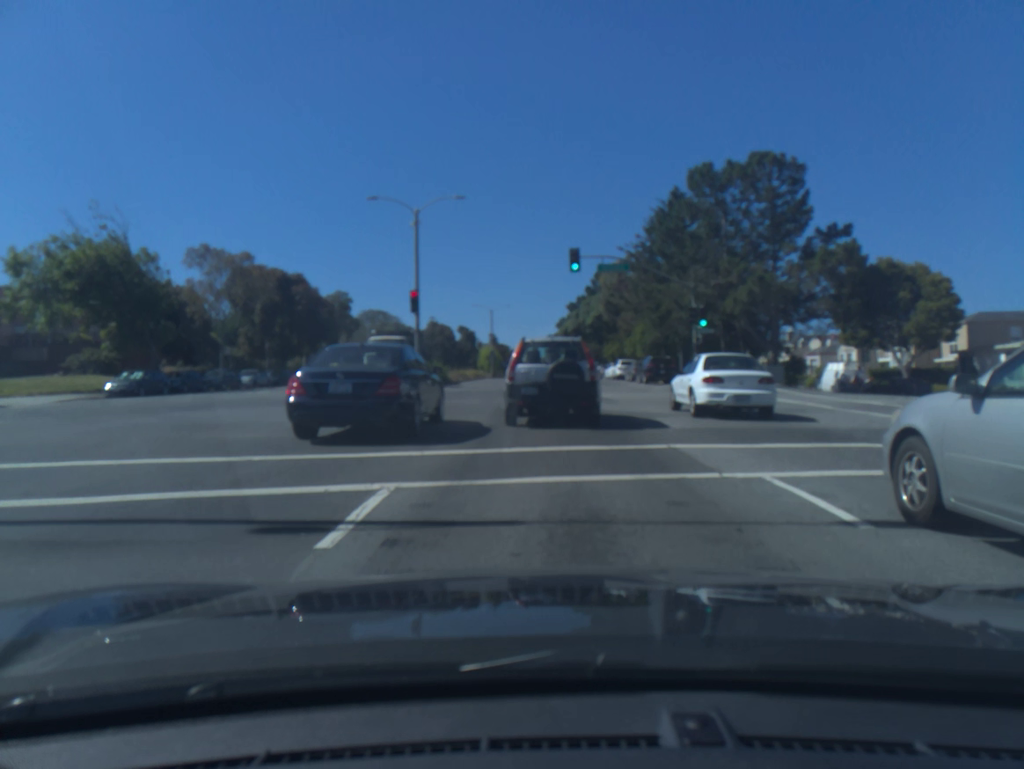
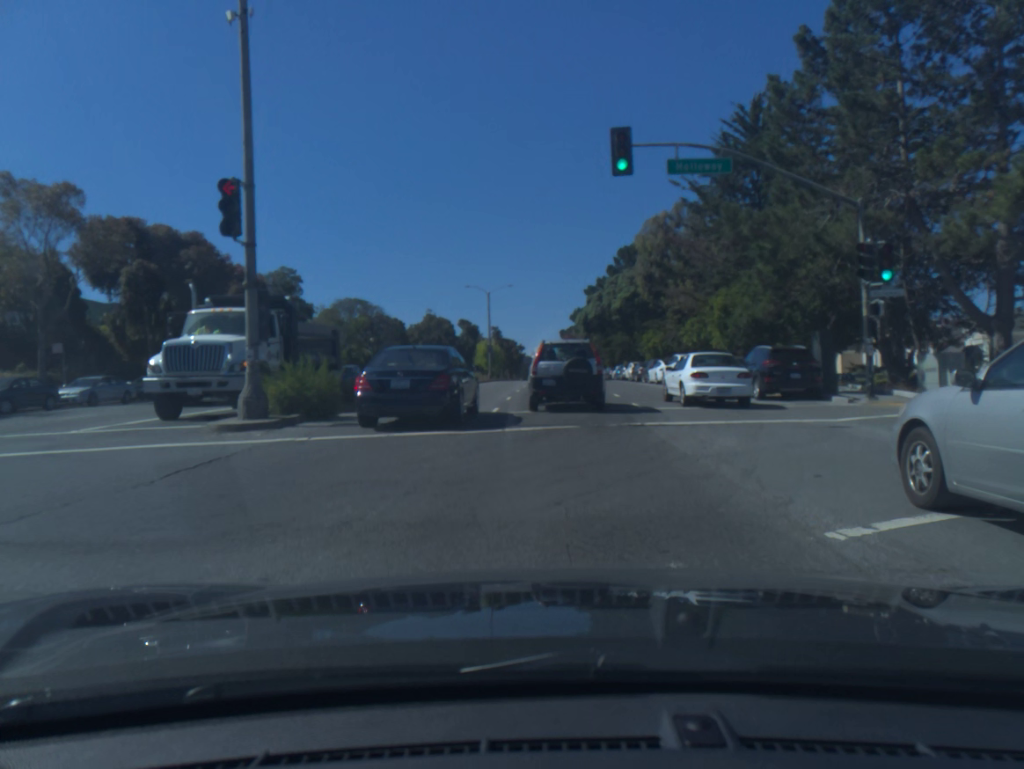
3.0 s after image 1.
(-0.1, +21.6) m; -1°
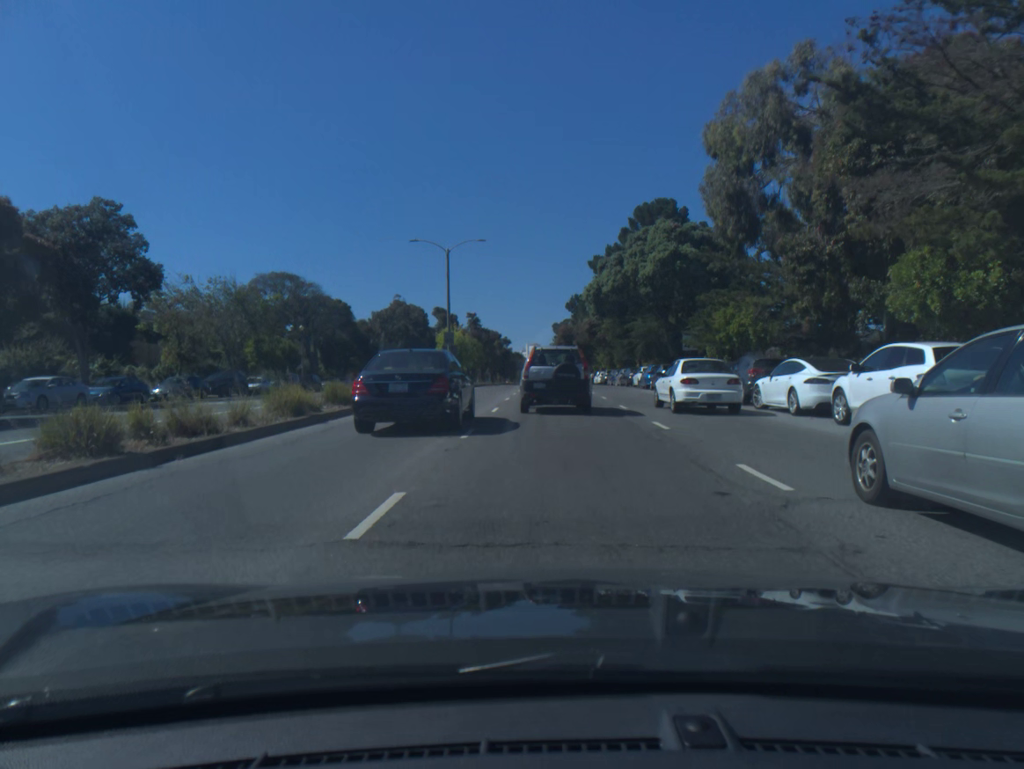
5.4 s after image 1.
(+0.1, +25.6) m; +1°
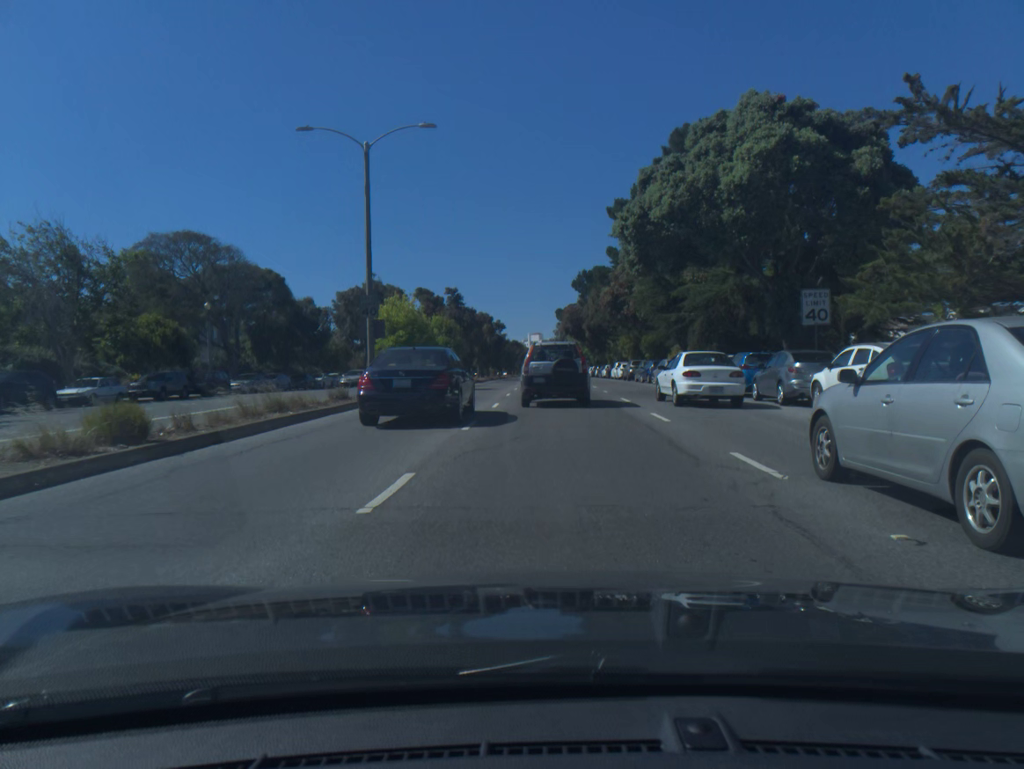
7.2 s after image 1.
(0.0, +21.6) m; 0°
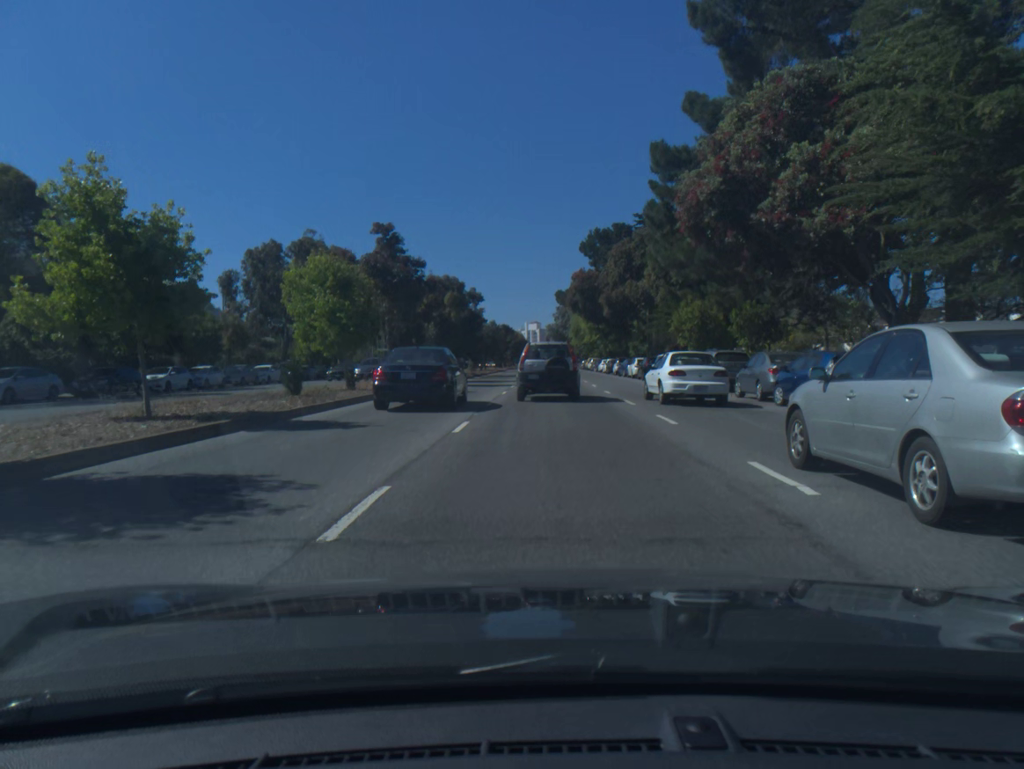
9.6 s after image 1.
(+0.1, +30.4) m; 0°
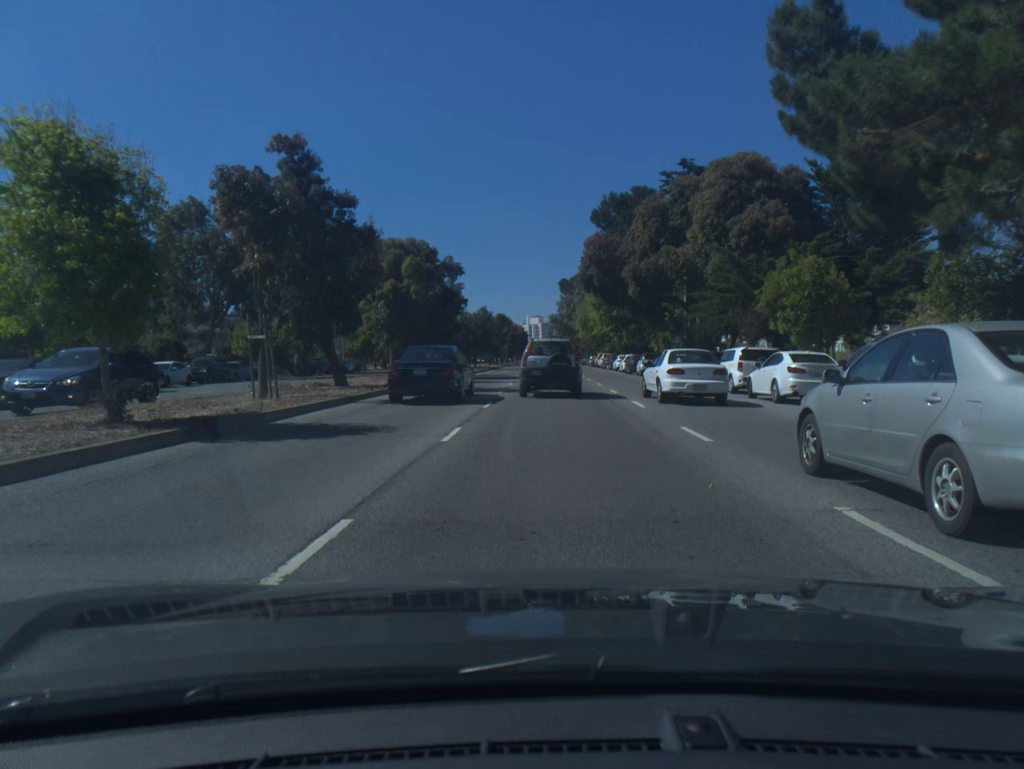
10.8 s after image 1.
(0.0, +16.2) m; 0°
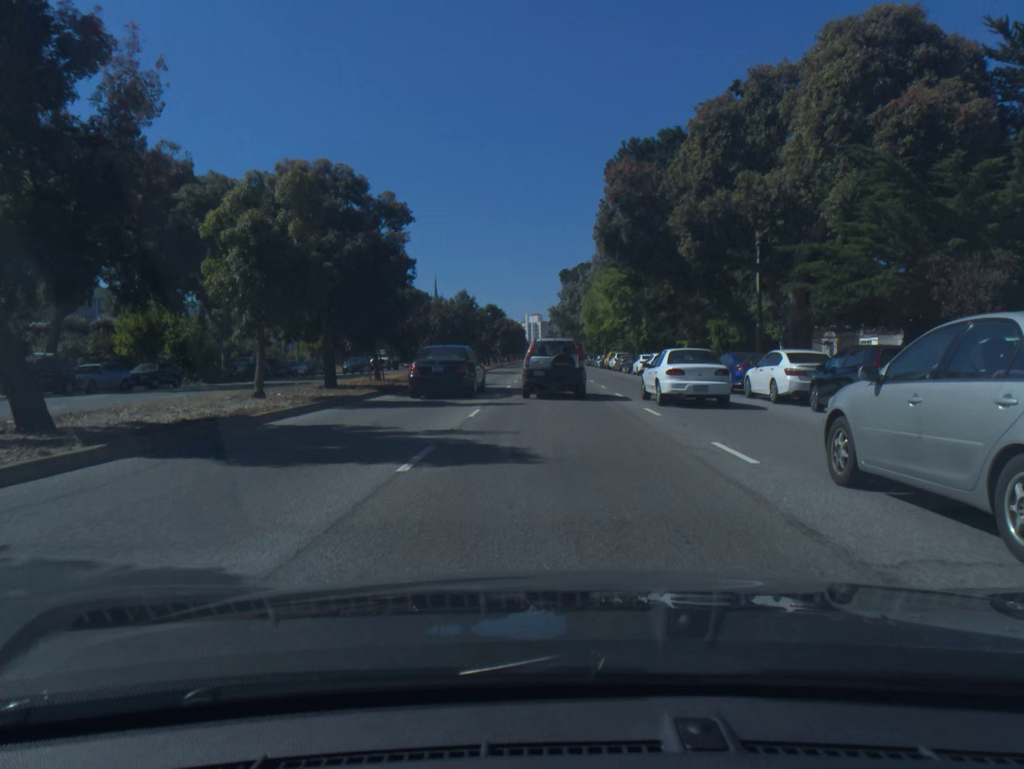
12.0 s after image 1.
(0.0, +16.9) m; 0°
